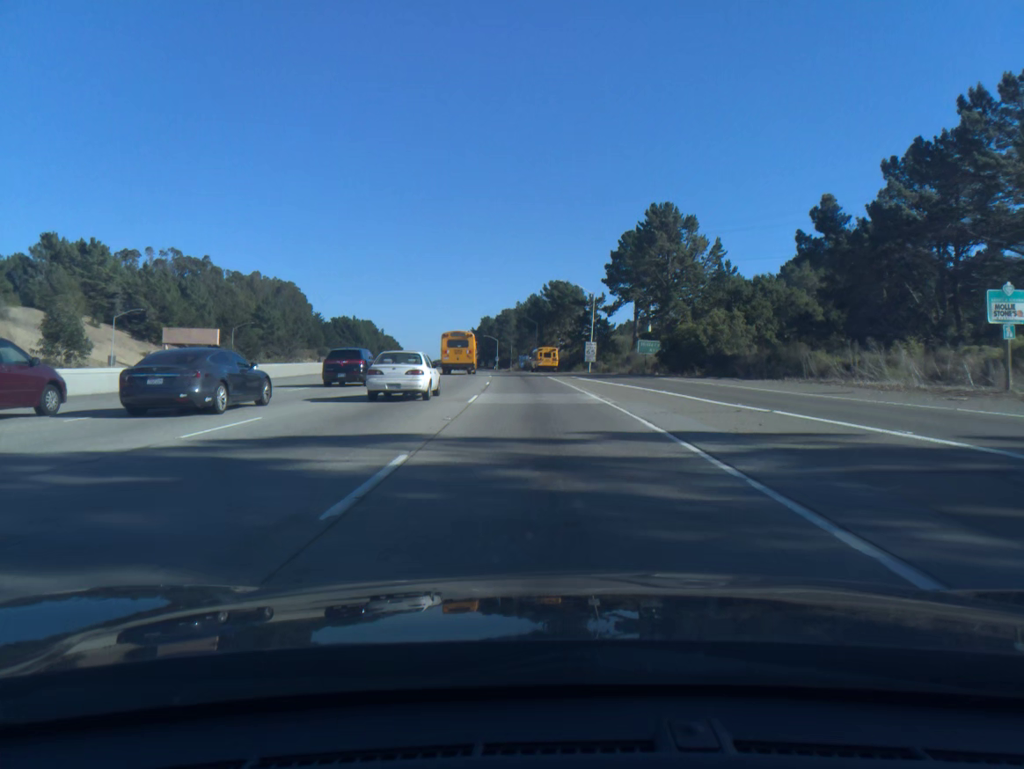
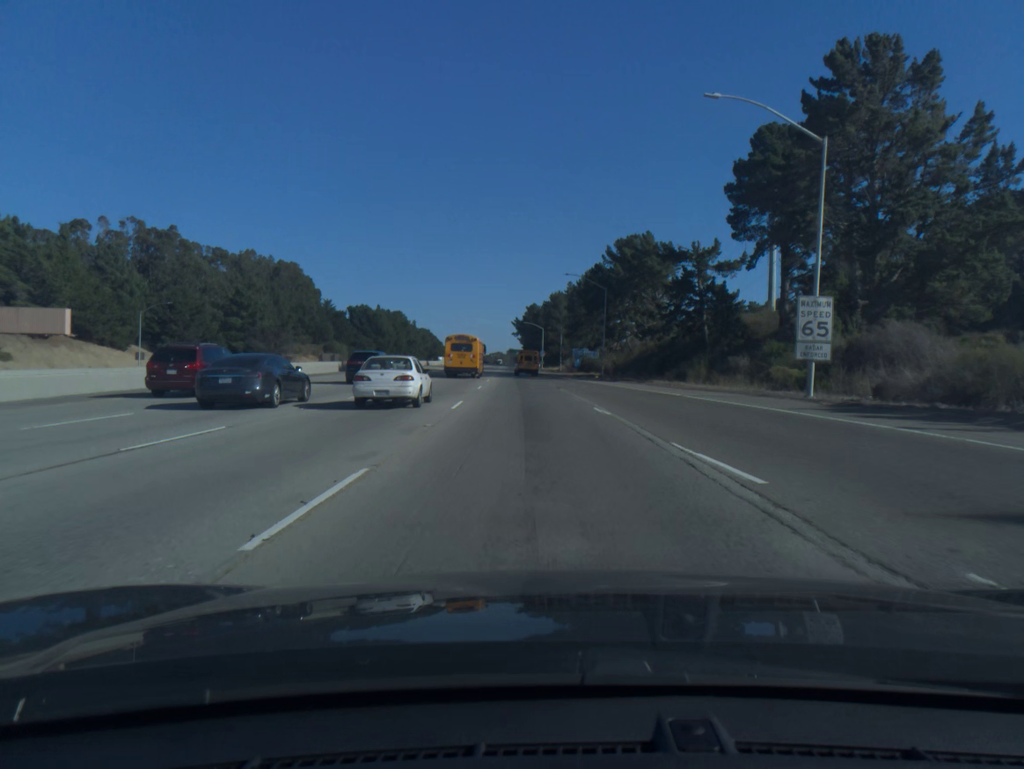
(-1.9, +59.4) m; -4°
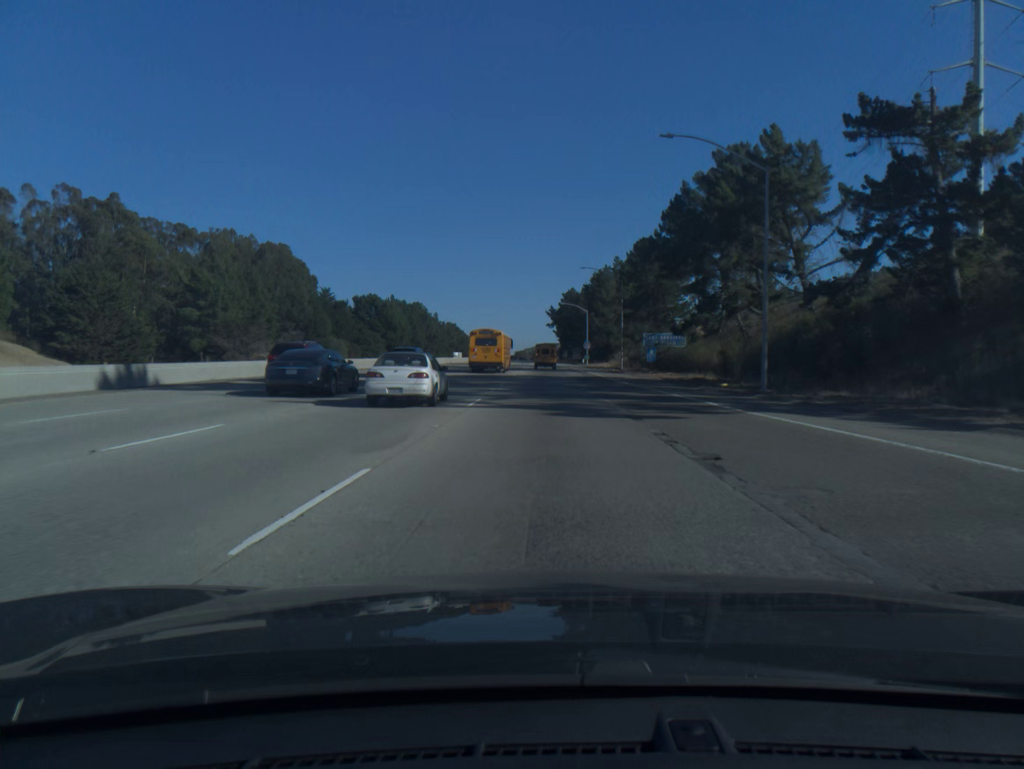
(-1.2, +44.8) m; -3°
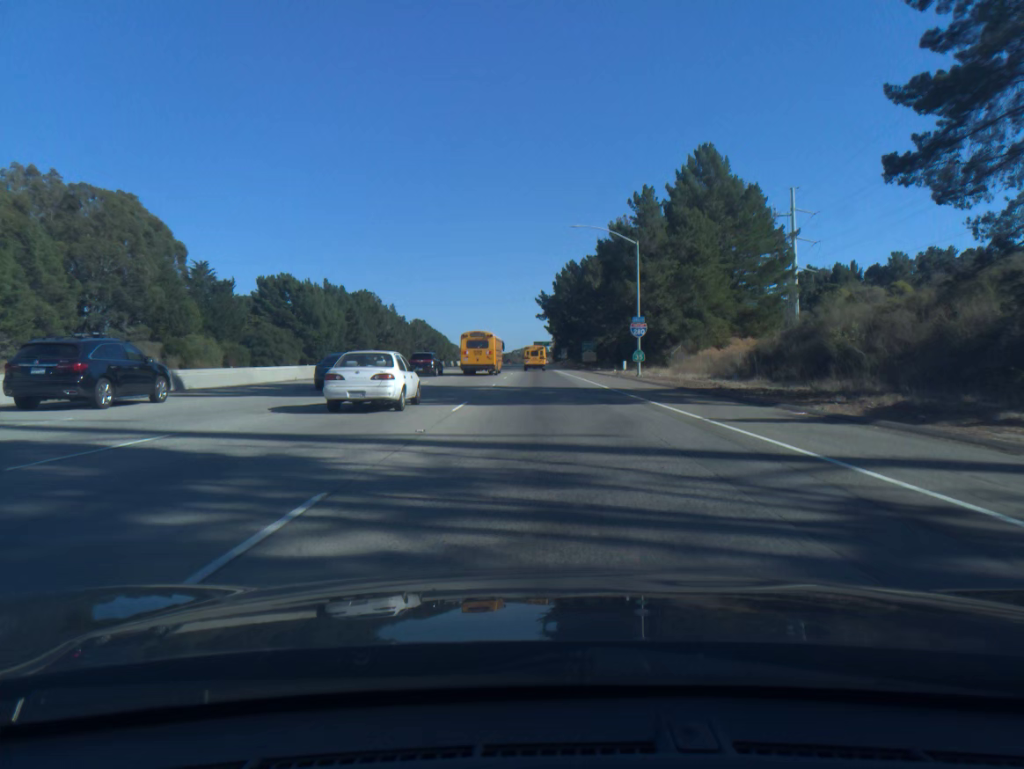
(+0.2, +74.4) m; +1°
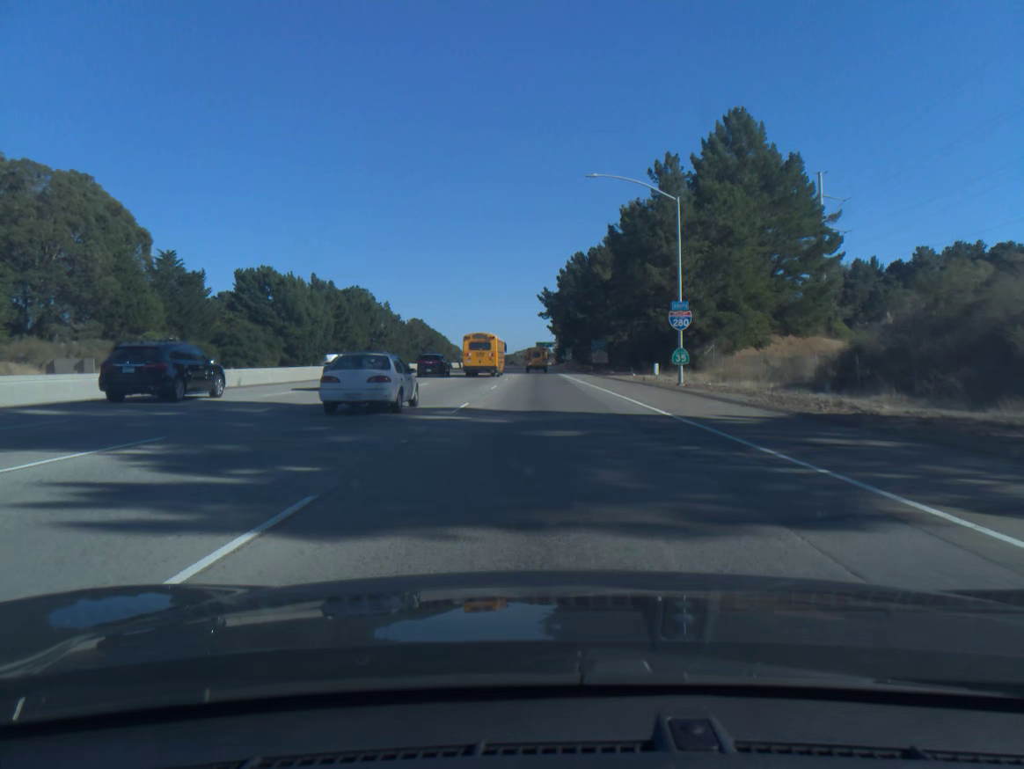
(0.0, +14.6) m; 0°
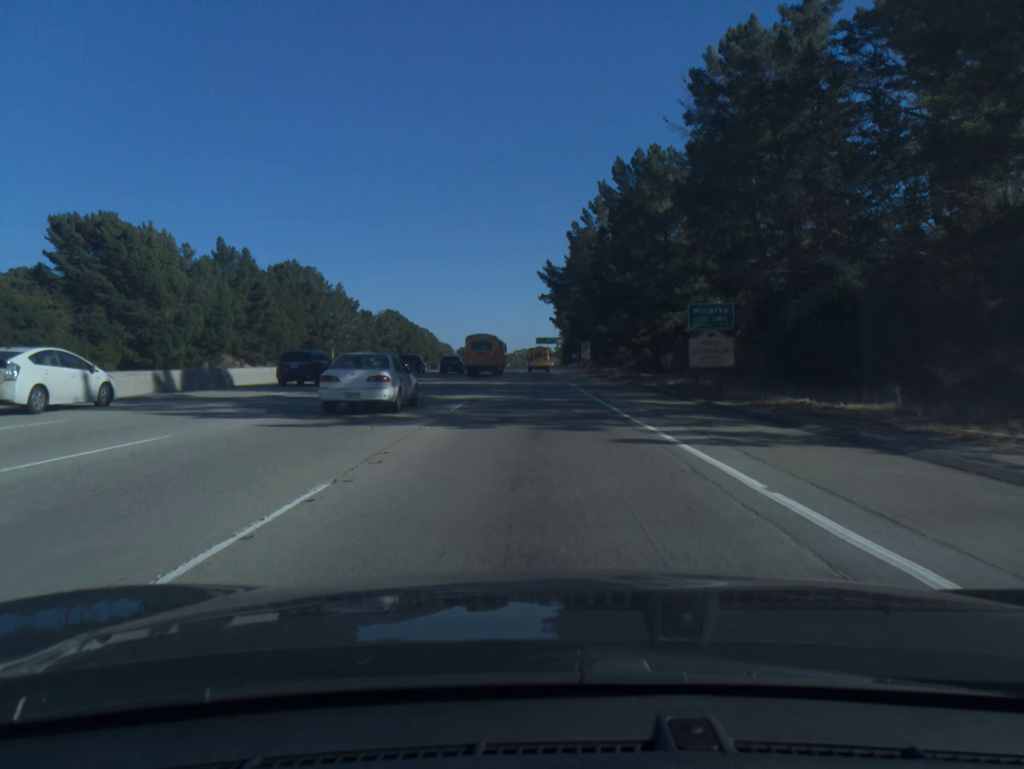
(-0.1, +58.5) m; 0°
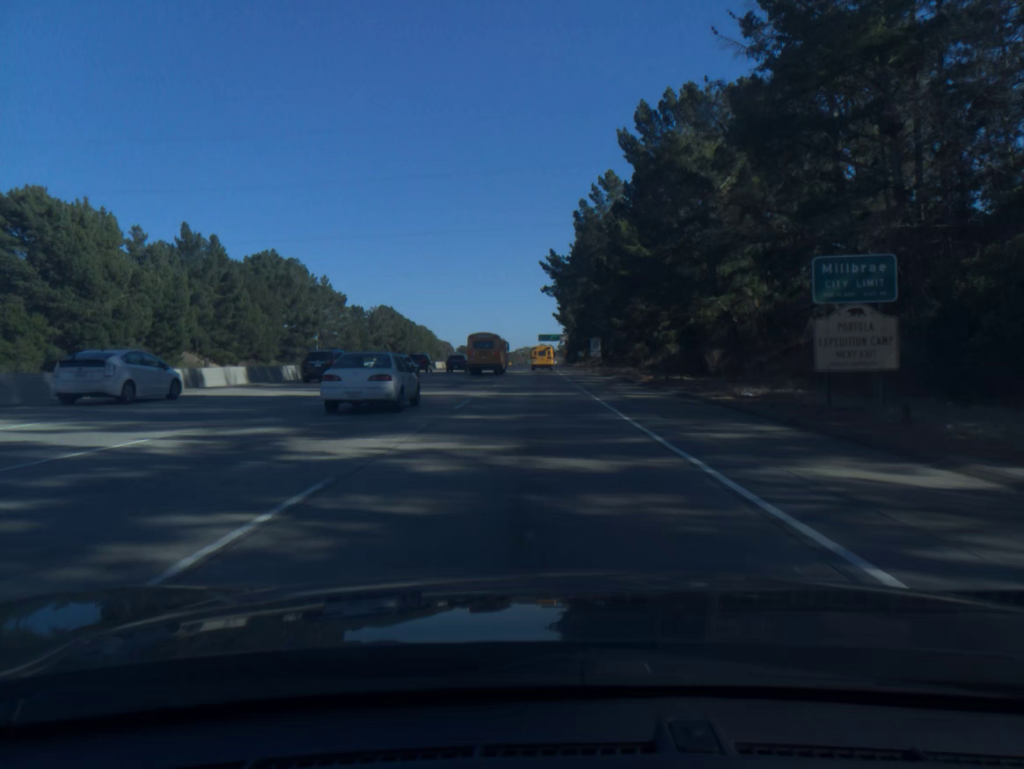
(0.0, +14.7) m; 0°
